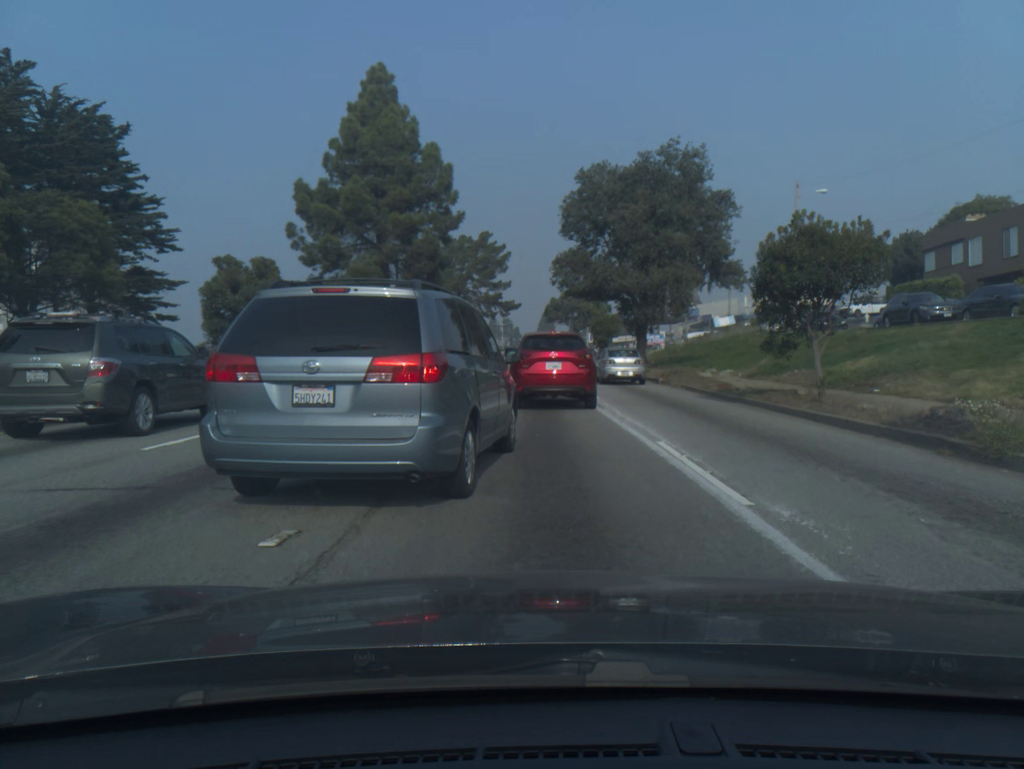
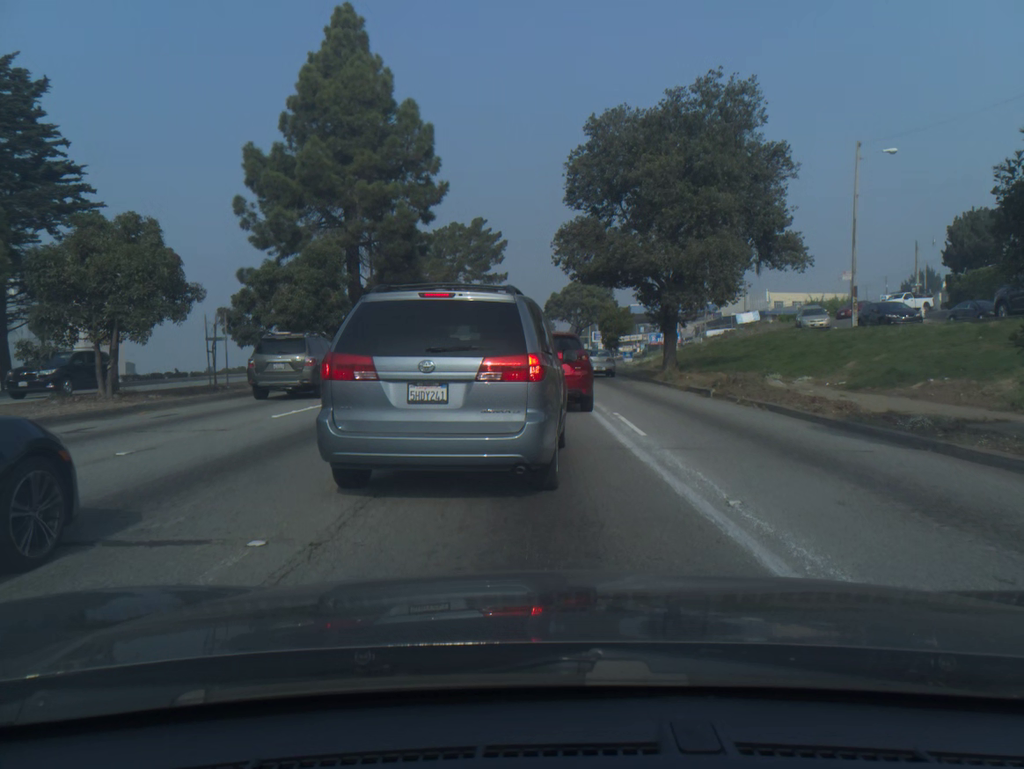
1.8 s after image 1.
(0.0, +9.6) m; 0°
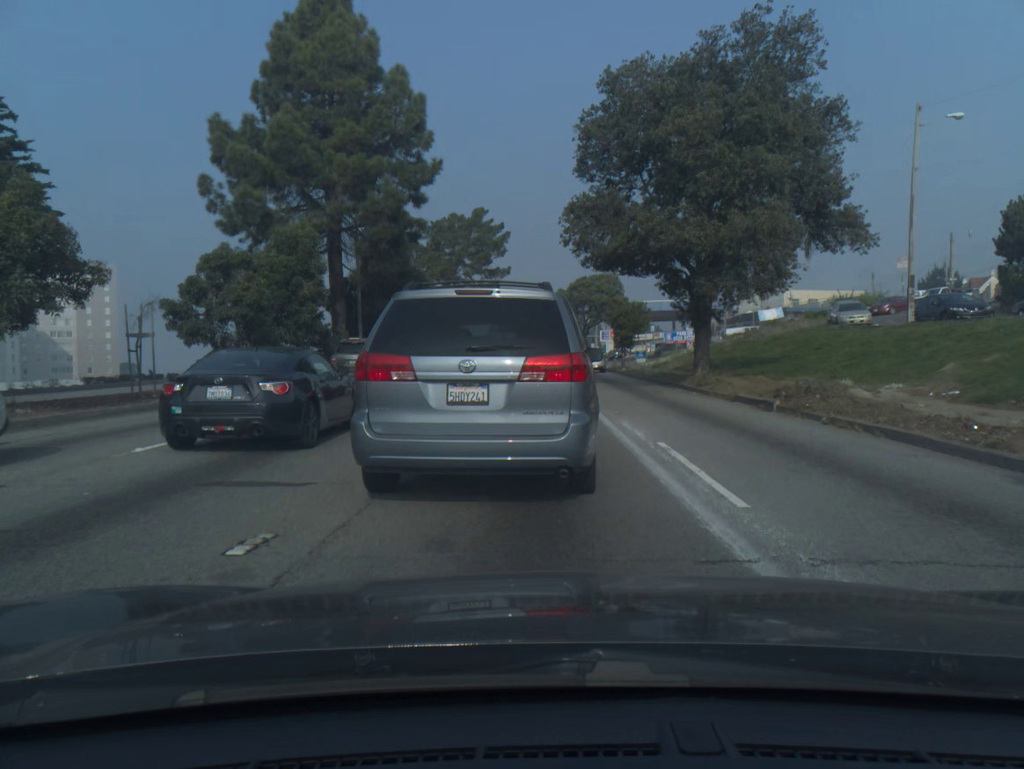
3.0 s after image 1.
(0.0, +5.4) m; -1°
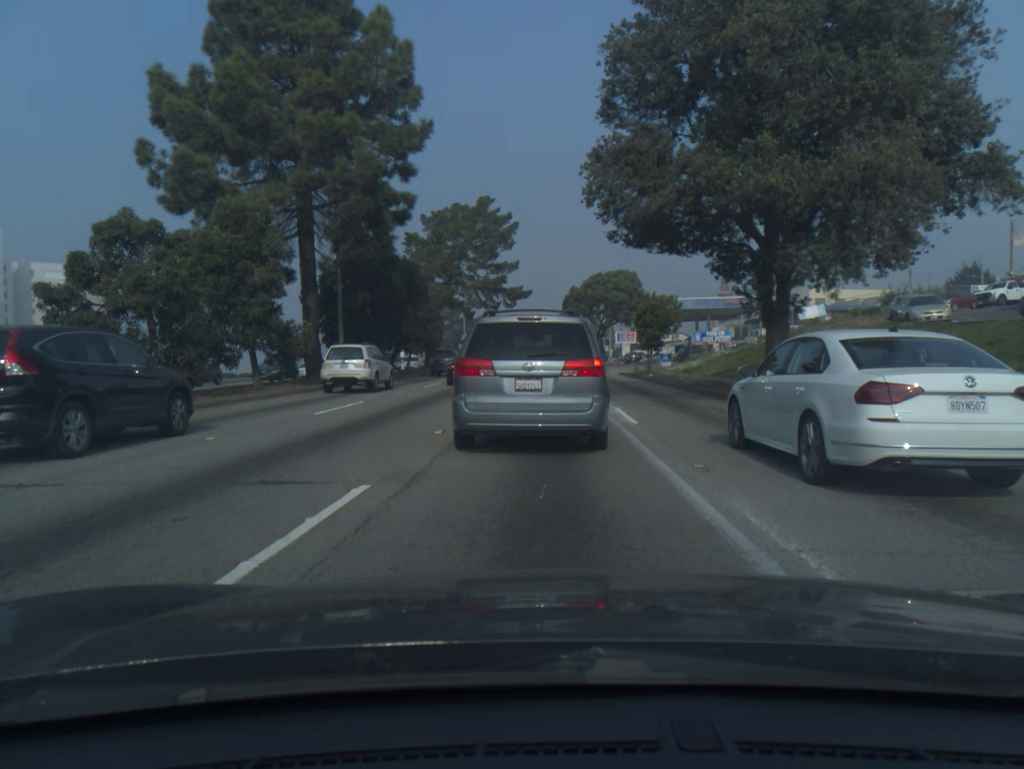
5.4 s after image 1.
(0.0, +7.4) m; -1°
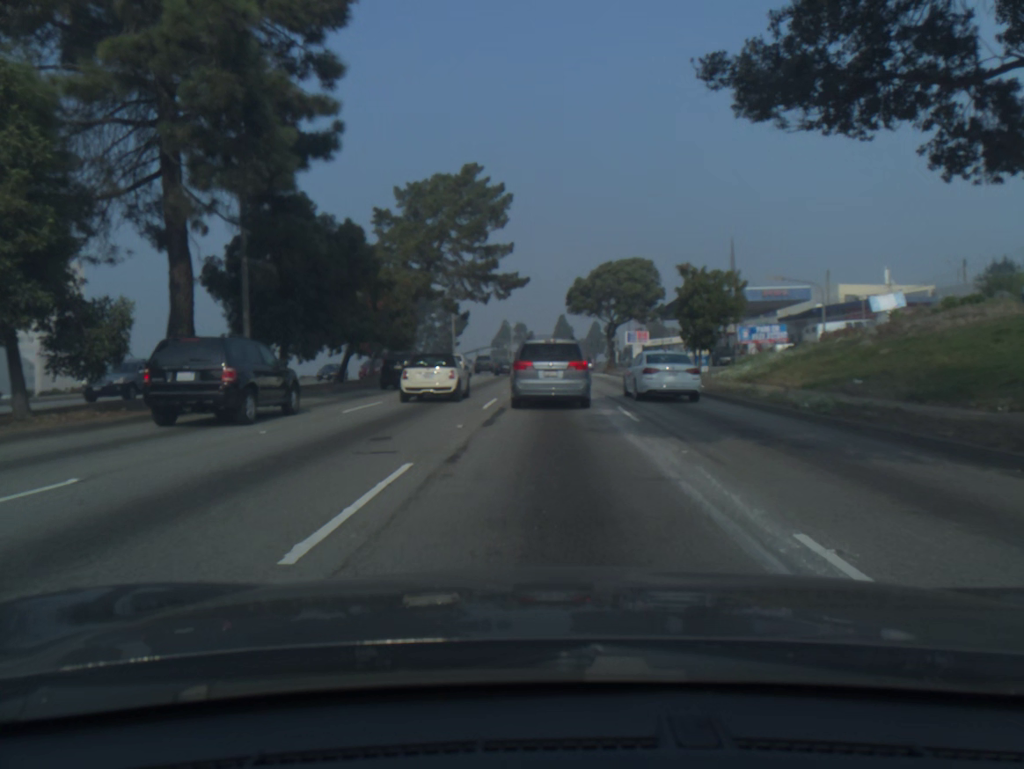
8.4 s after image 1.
(0.0, +12.7) m; 0°
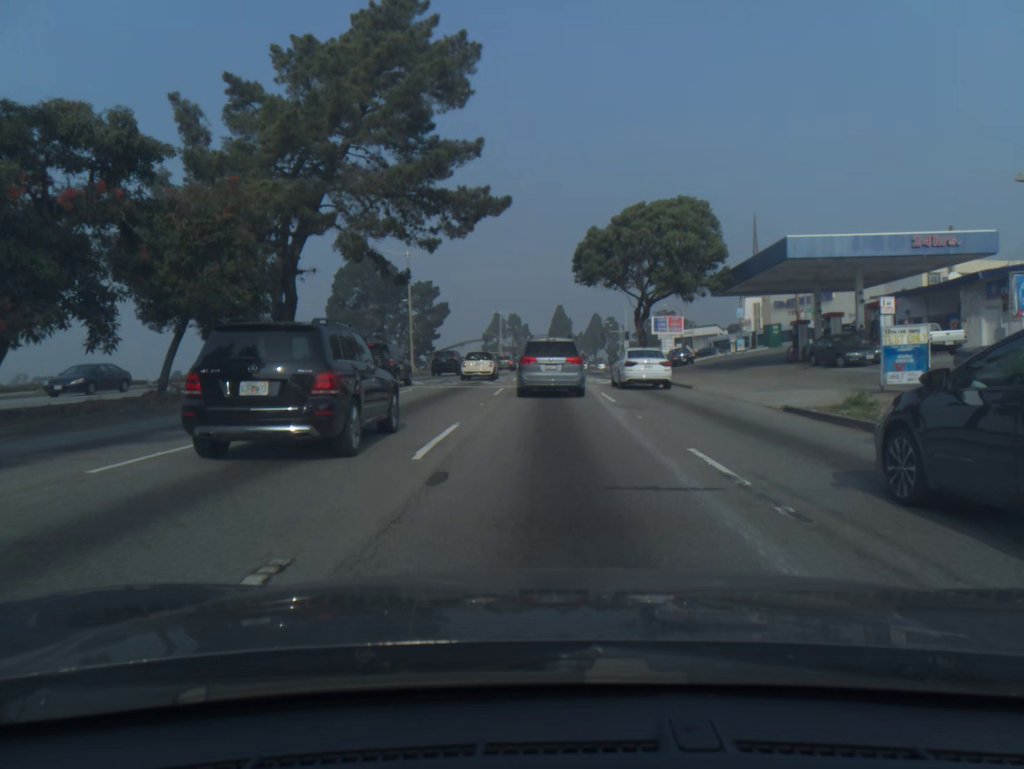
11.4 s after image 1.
(+0.2, +24.3) m; 0°
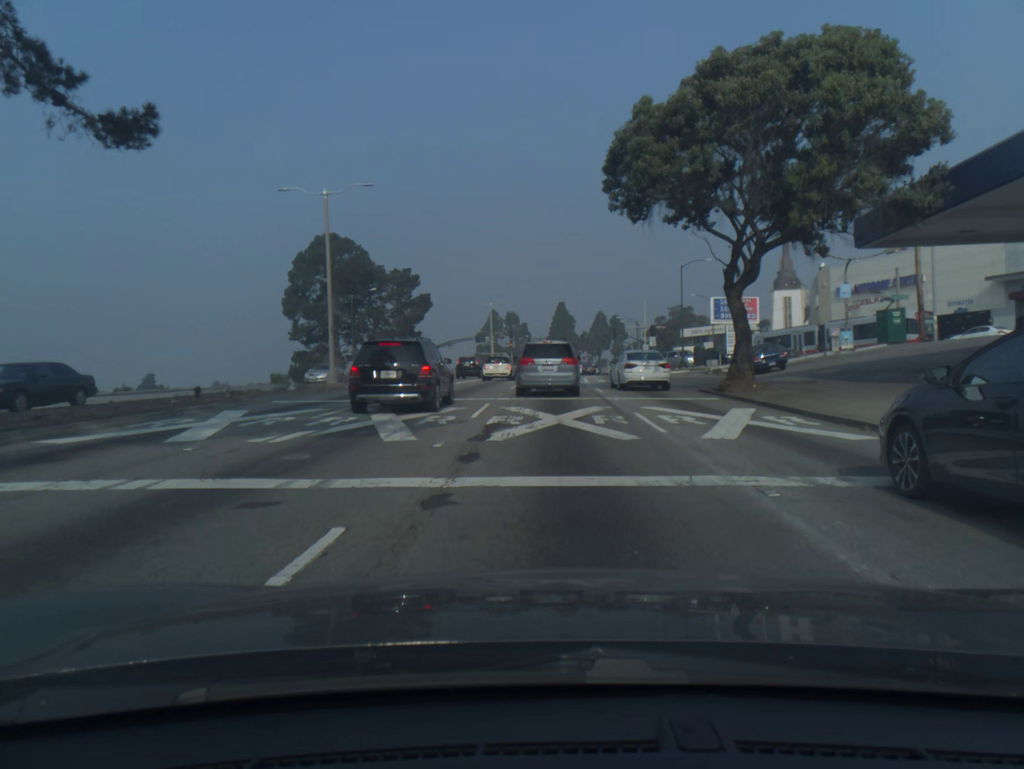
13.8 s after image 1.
(0.0, +23.0) m; 0°
